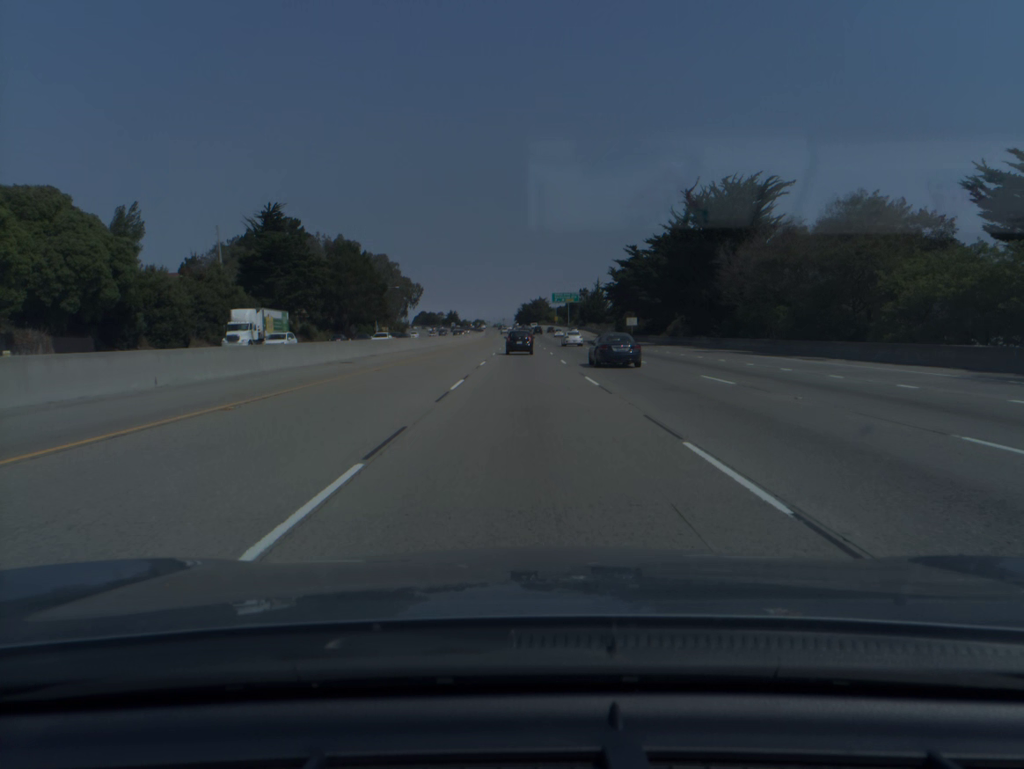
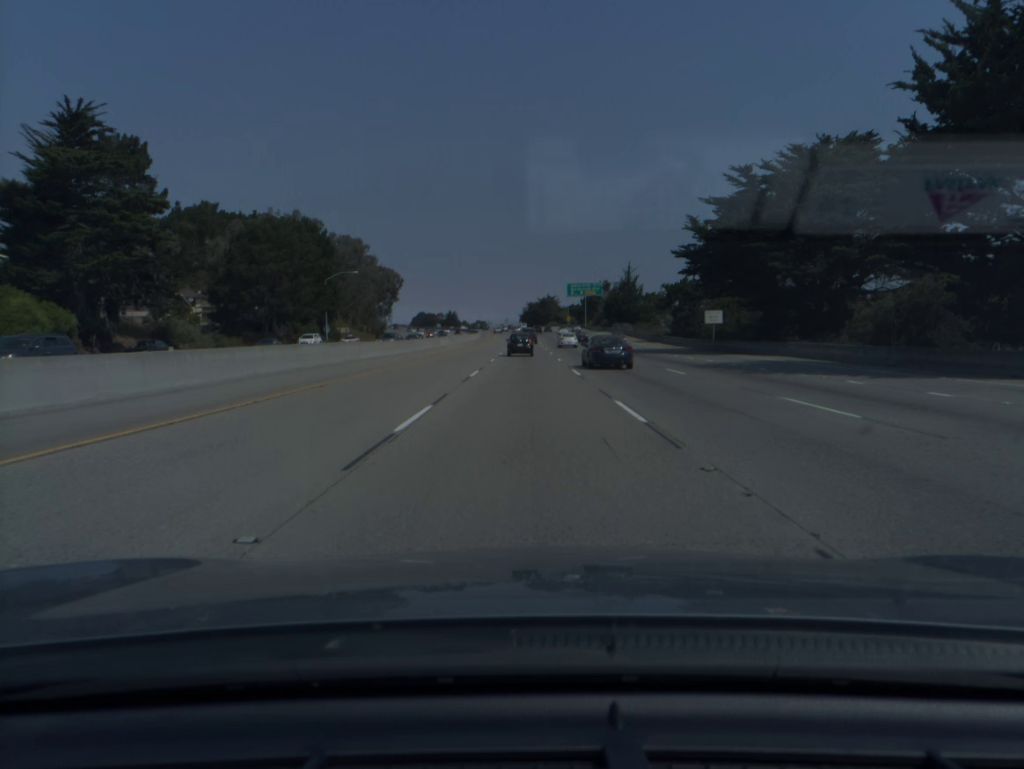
(-0.1, +51.7) m; 0°
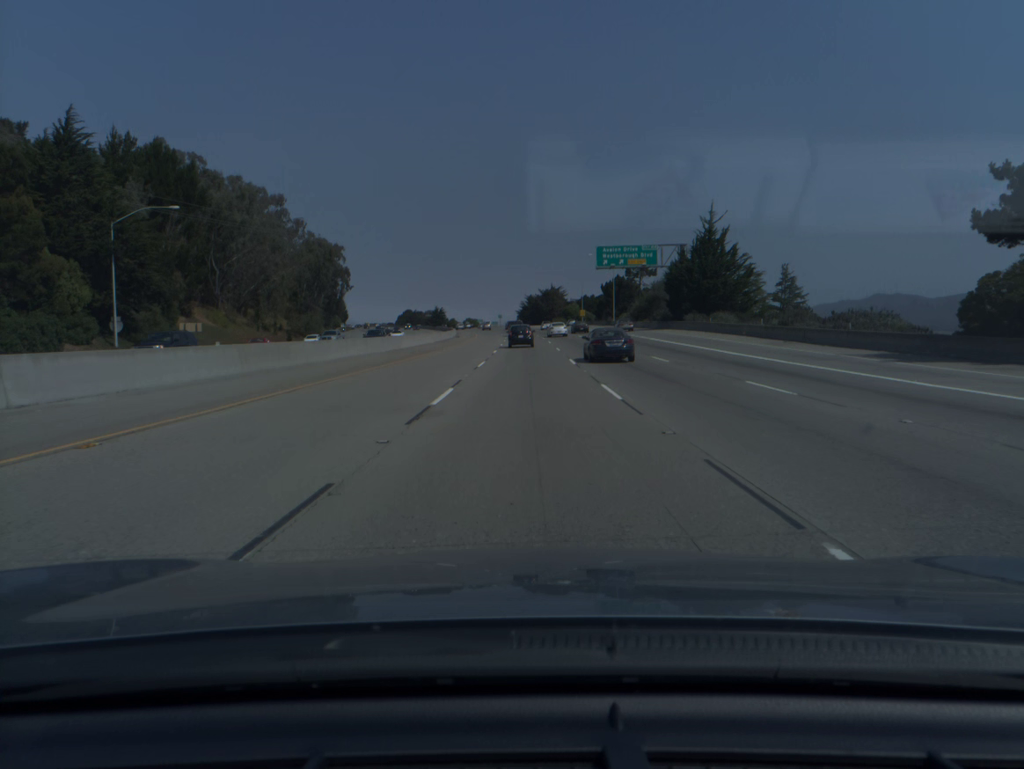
(0.0, +69.5) m; 0°
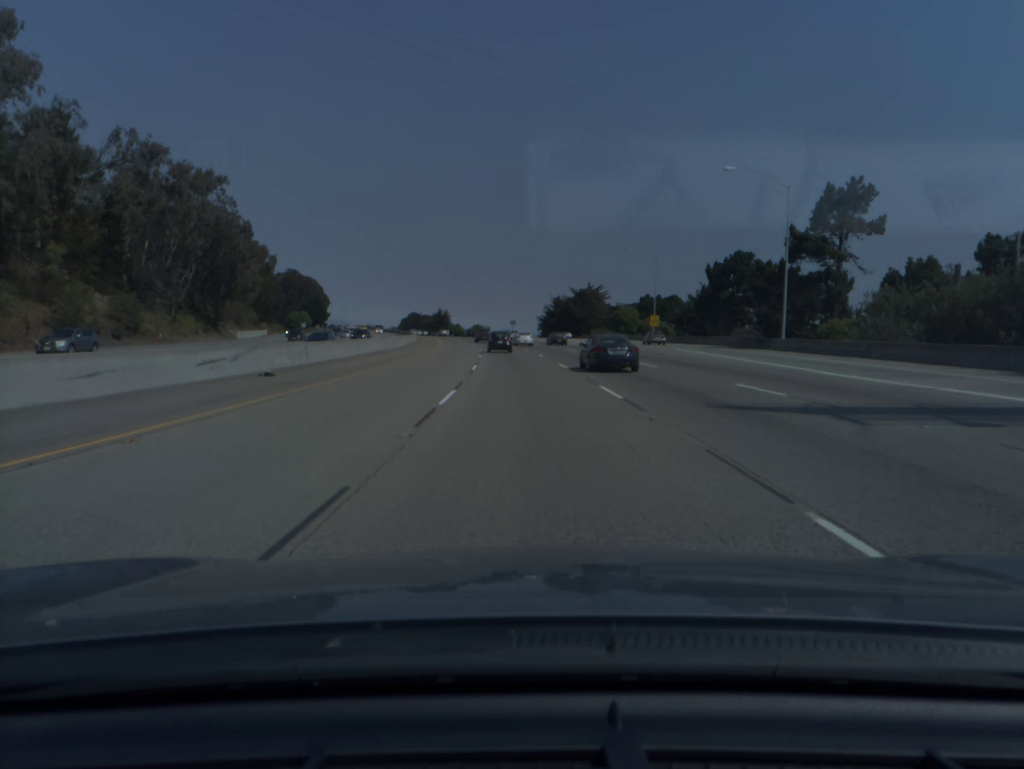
(-0.6, +86.8) m; -2°
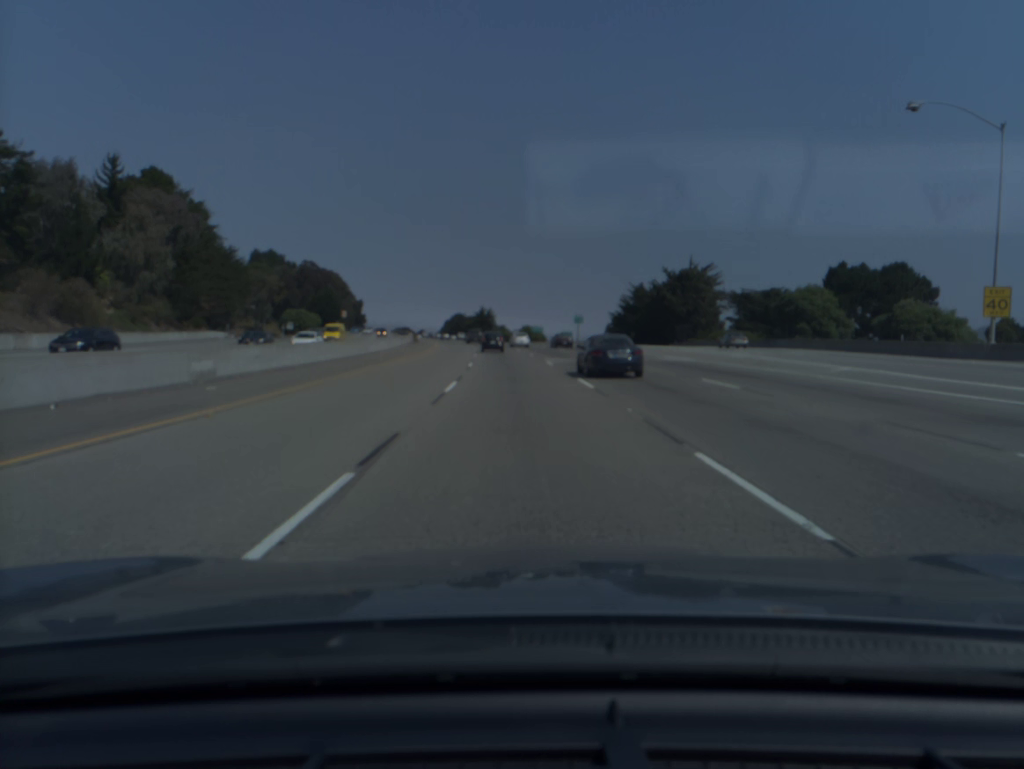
(-2.4, +69.7) m; -4°
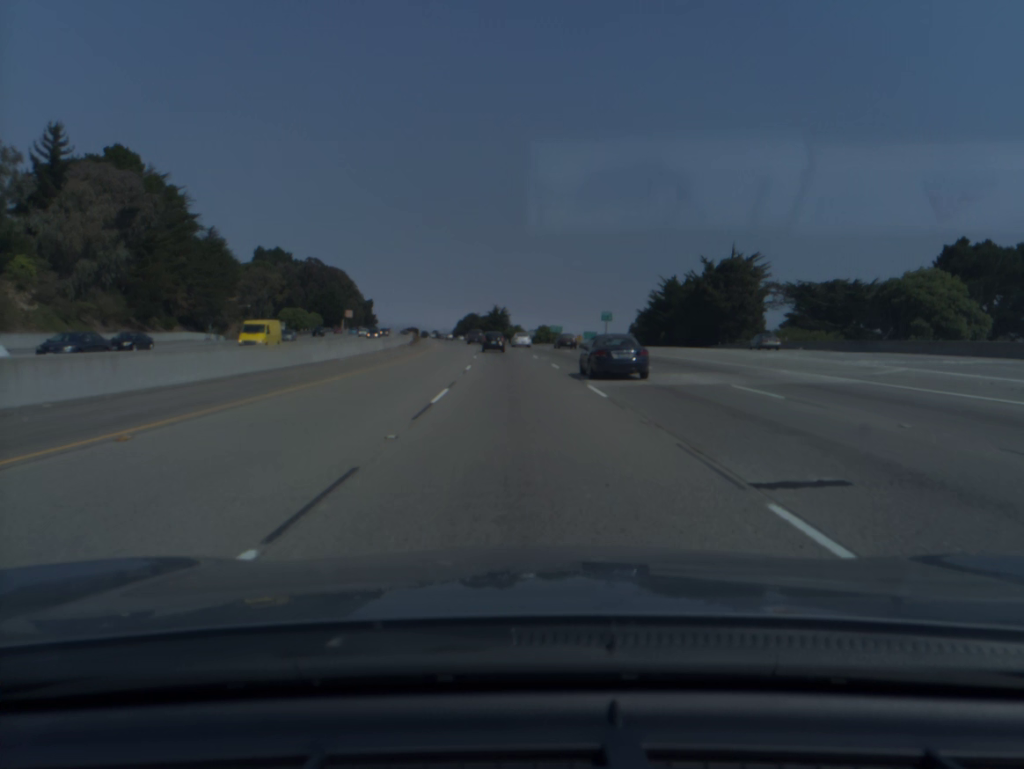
(-0.2, +17.5) m; -1°
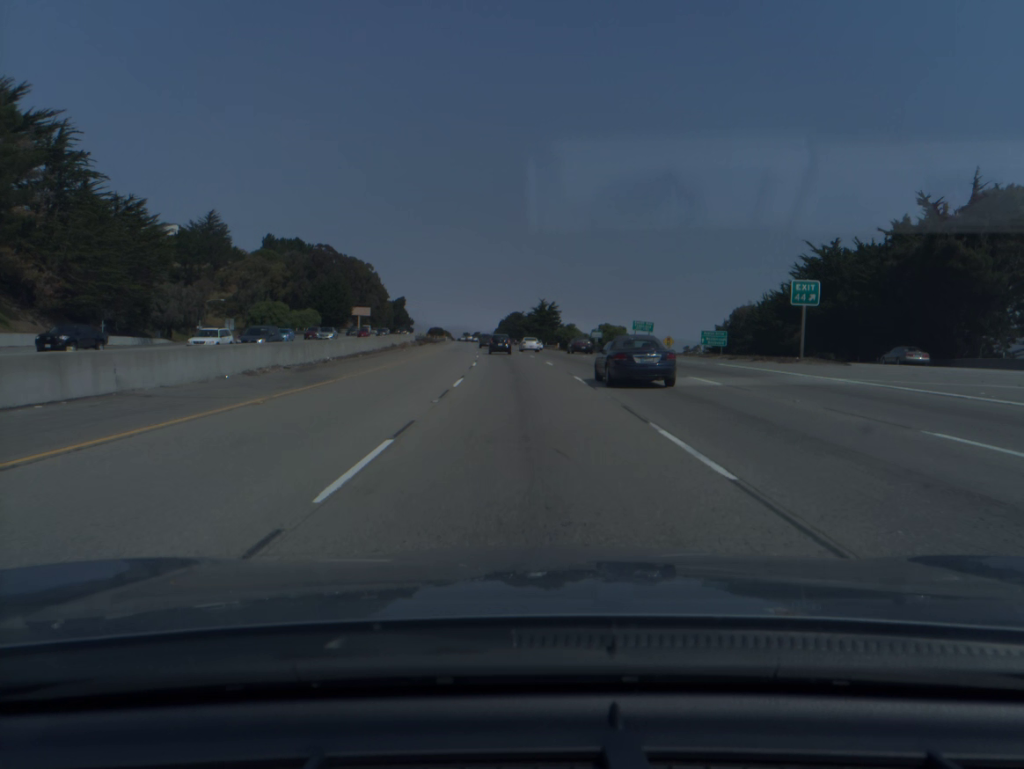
(-1.6, +52.9) m; -4°
